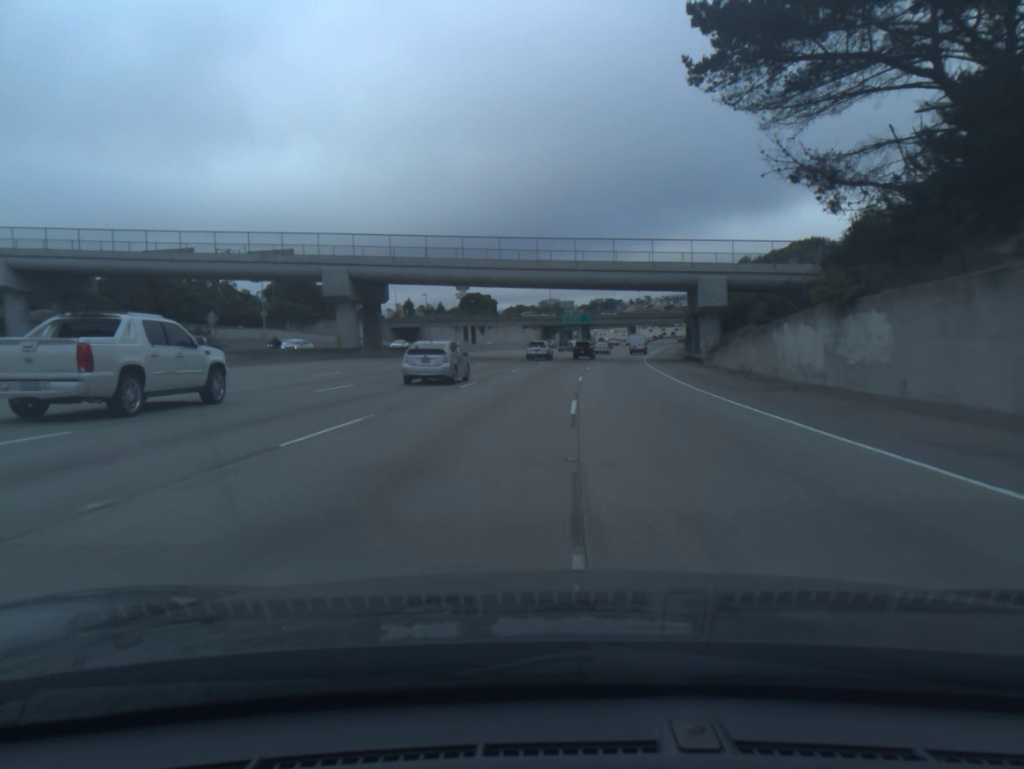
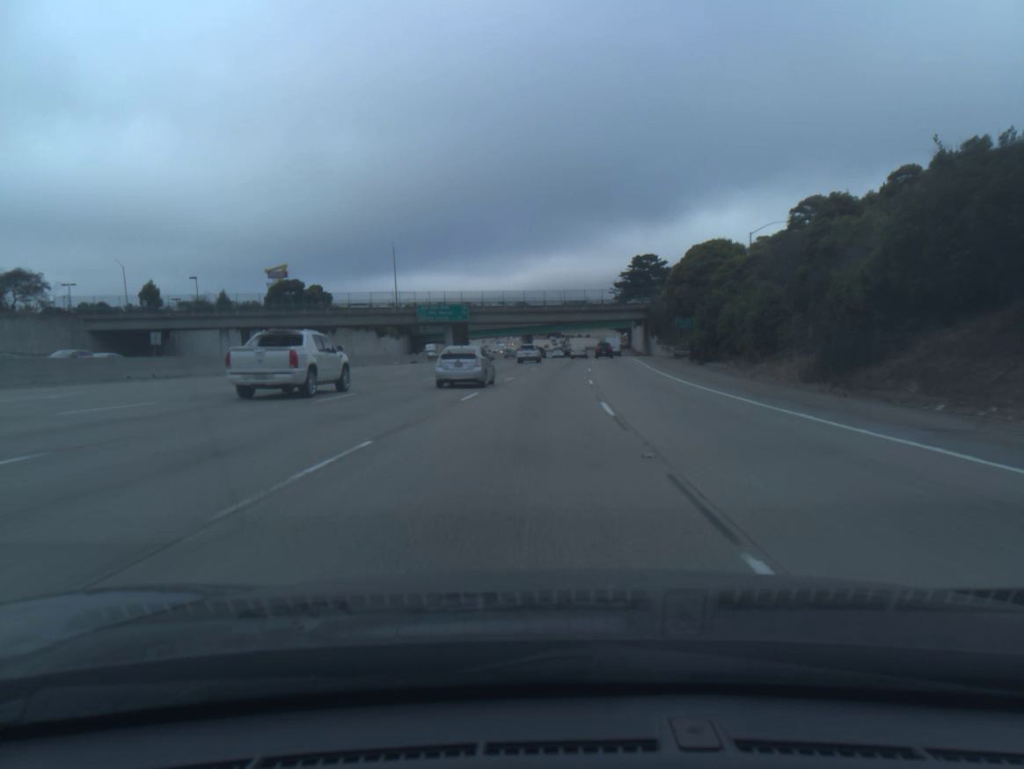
(+6.2, +86.8) m; +8°
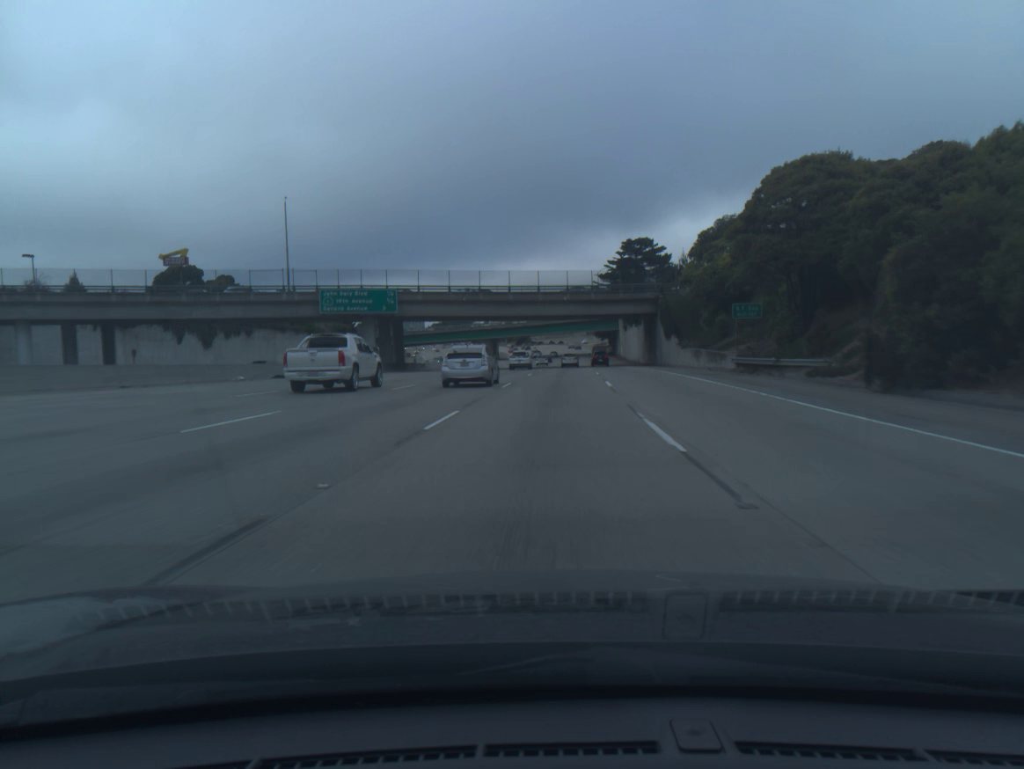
(+0.7, +35.6) m; +2°
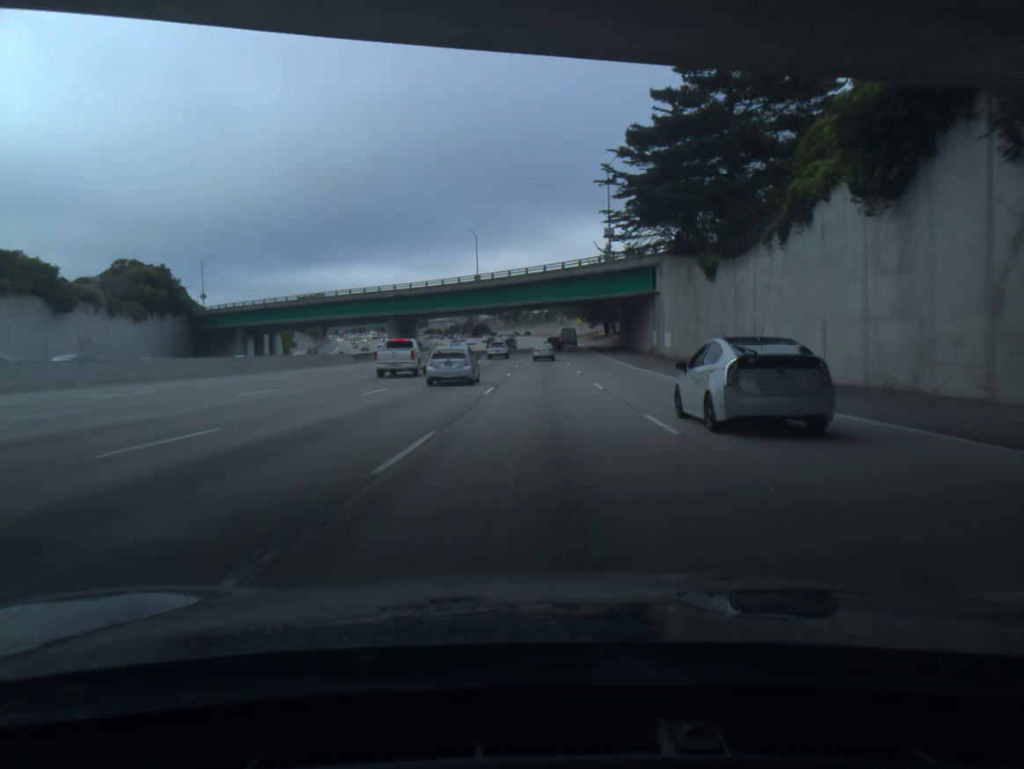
(+2.8, +87.7) m; +2°
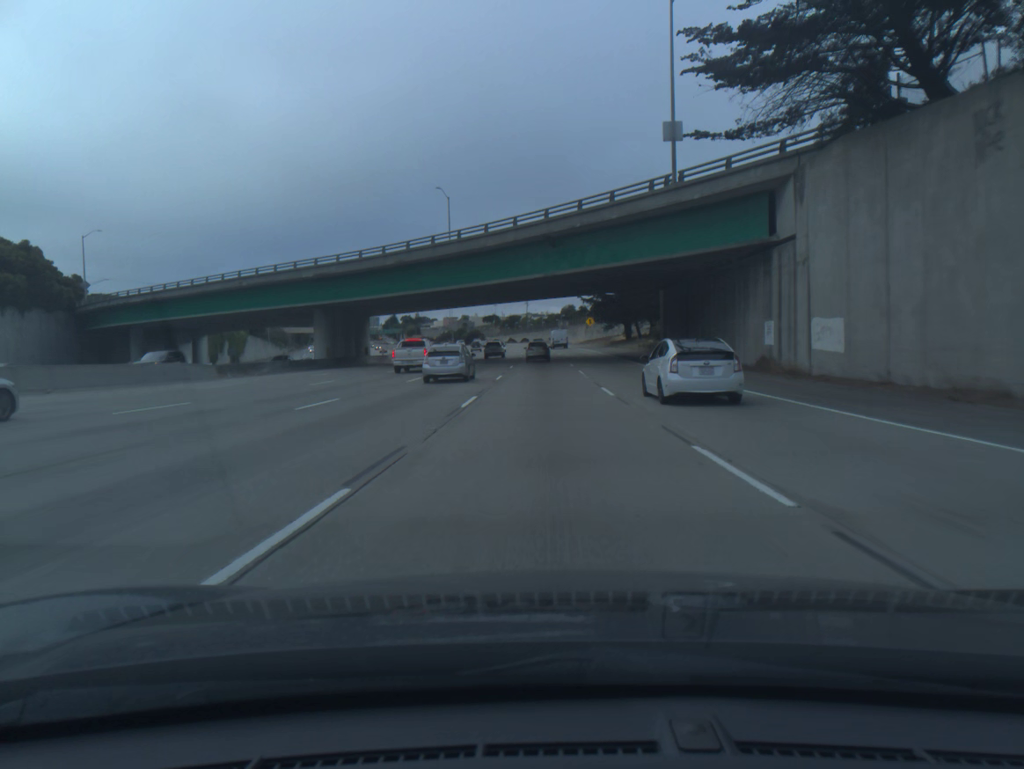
(0.0, +34.6) m; 0°
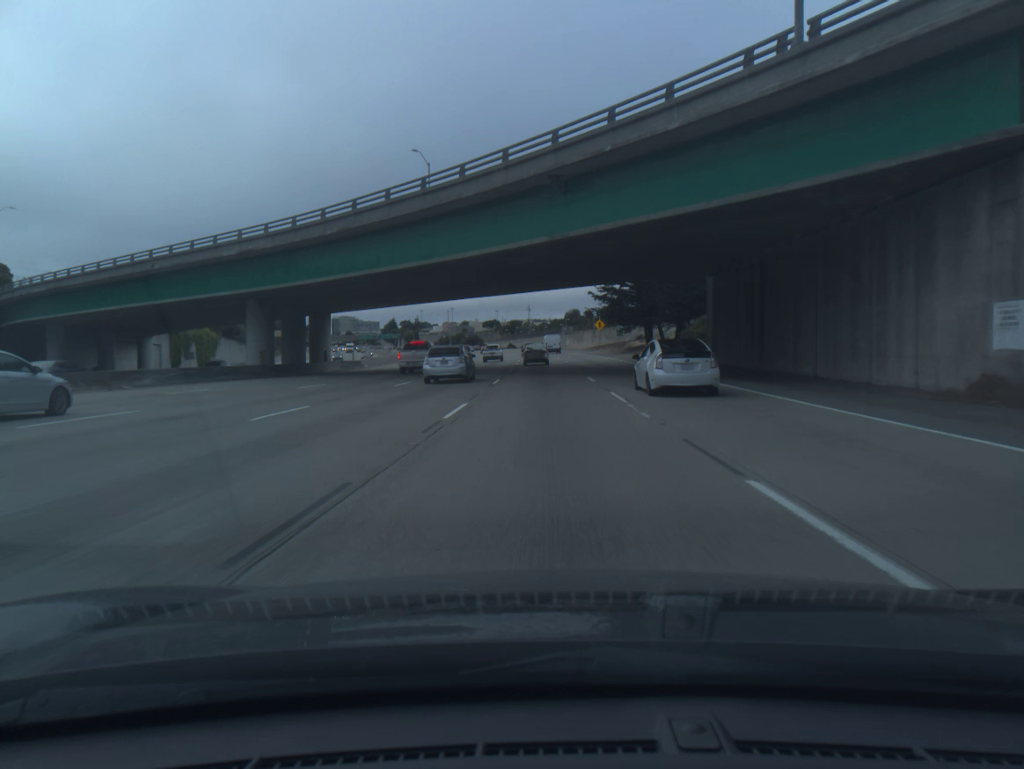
(0.0, +17.1) m; 0°
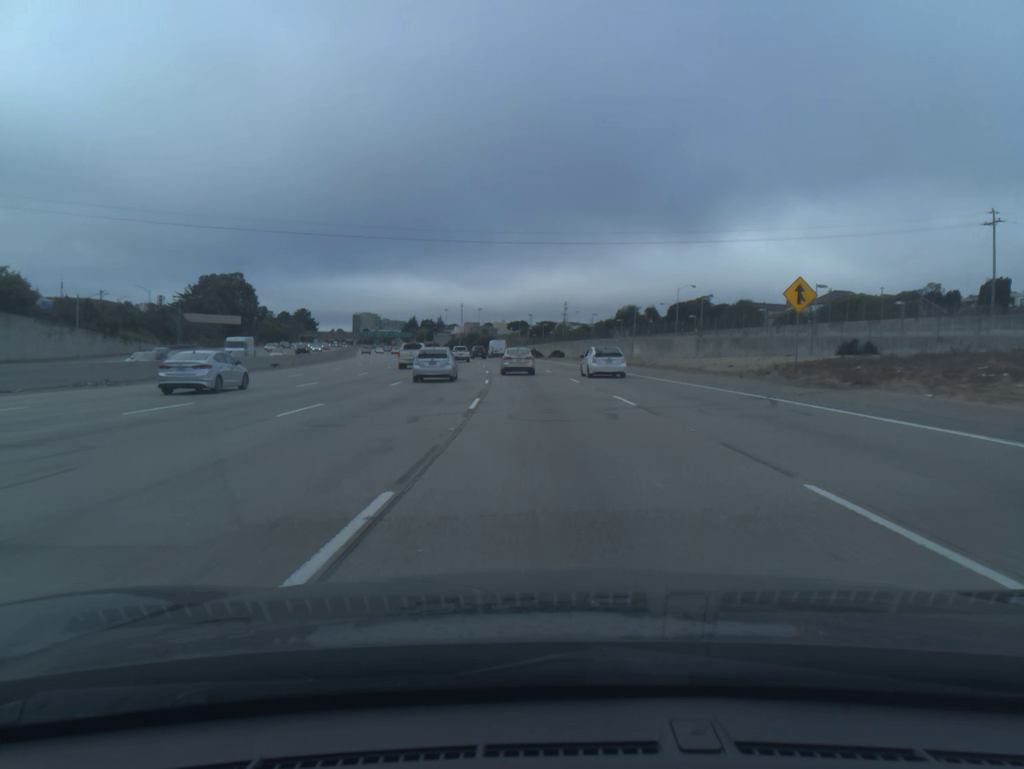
(-1.0, +83.1) m; -2°
